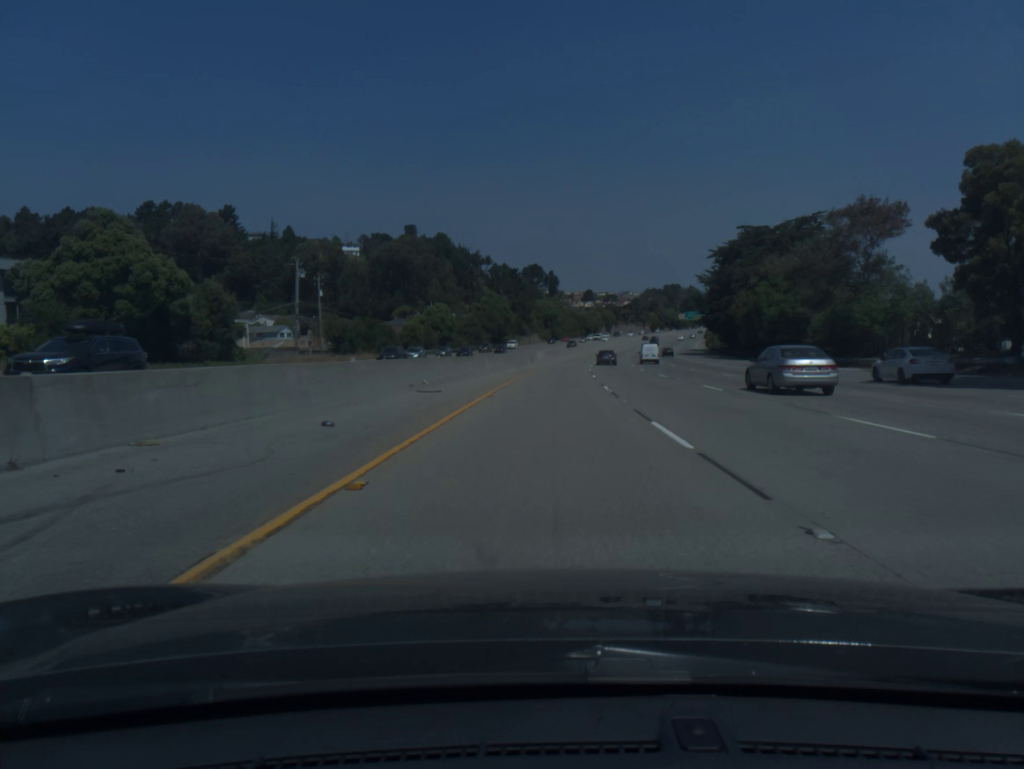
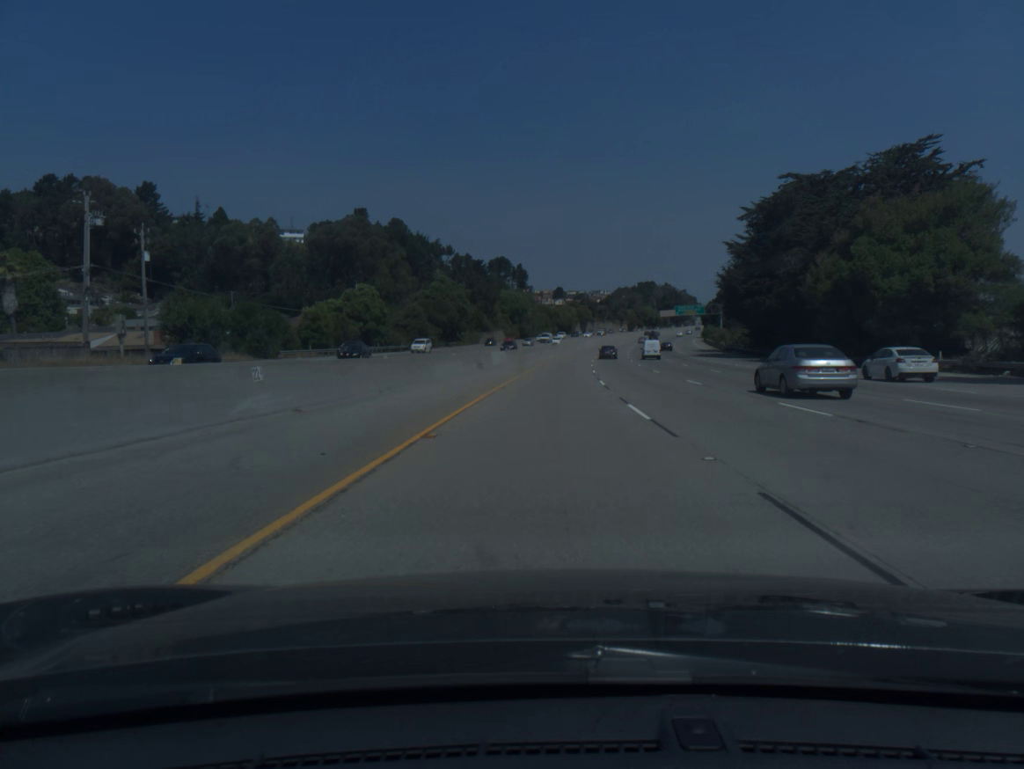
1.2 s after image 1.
(+0.7, +39.6) m; +2°
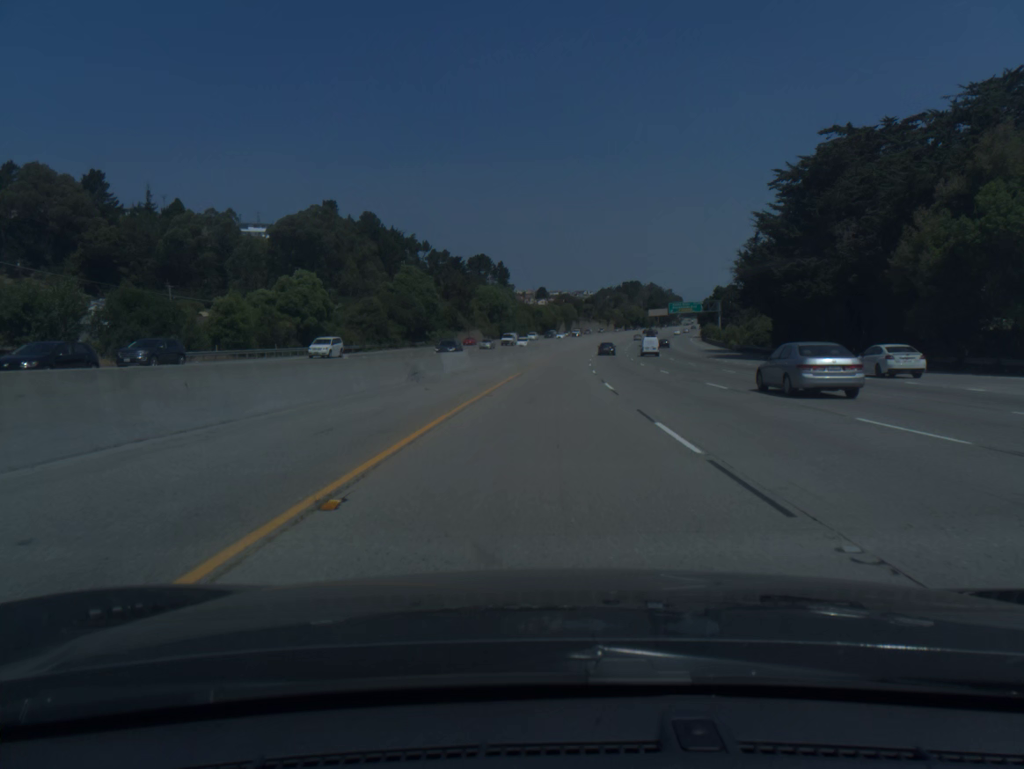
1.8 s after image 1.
(+0.2, +19.8) m; +1°
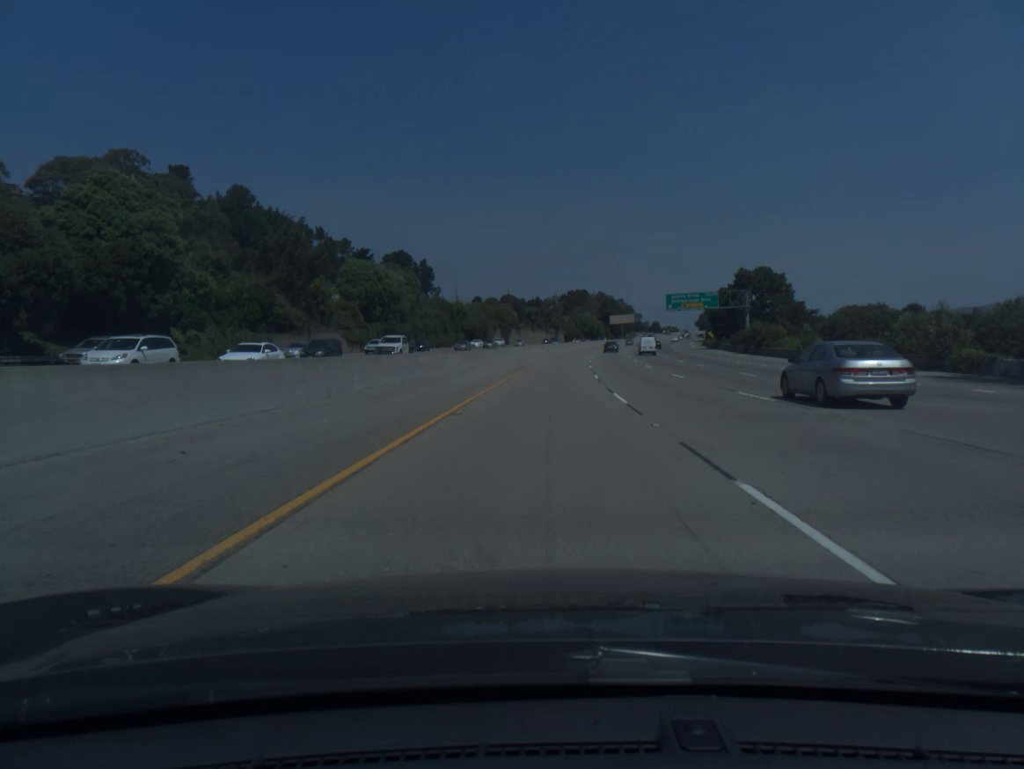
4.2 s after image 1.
(+3.2, +78.7) m; +4°
